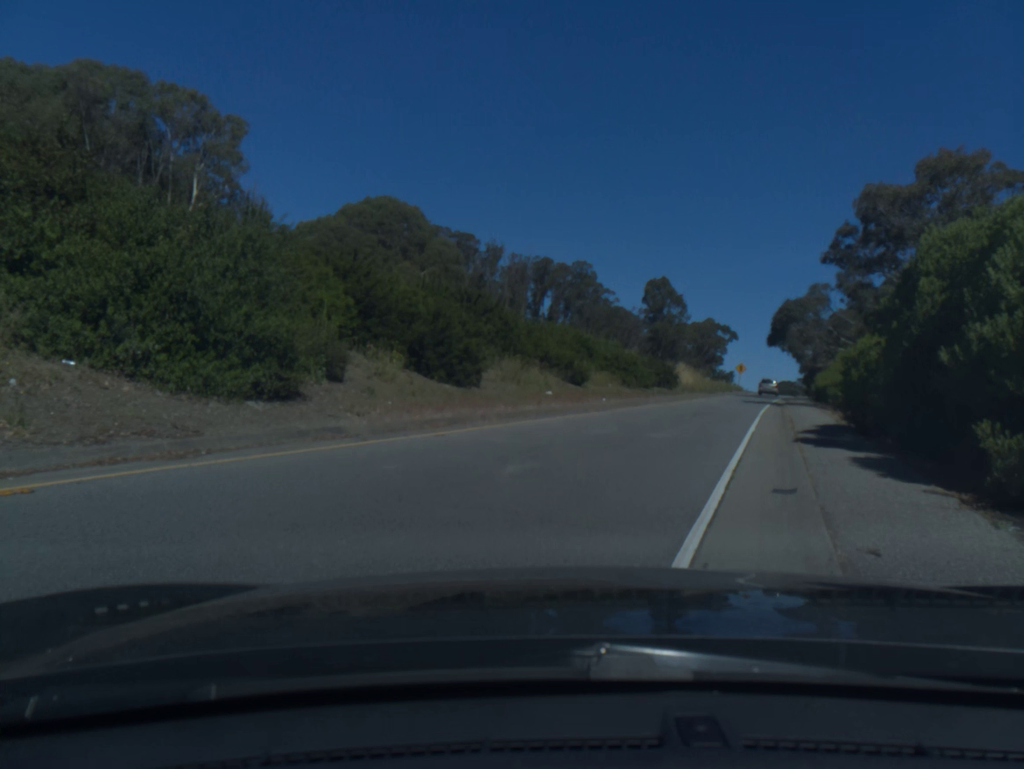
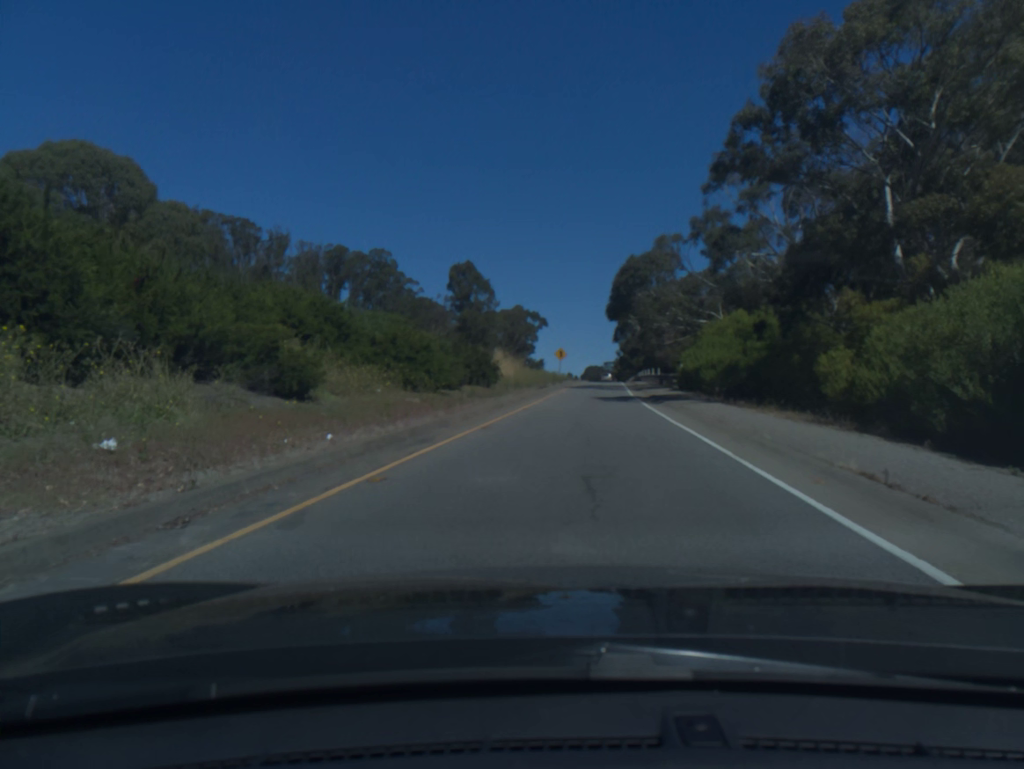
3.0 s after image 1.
(+2.4, +17.8) m; +14°
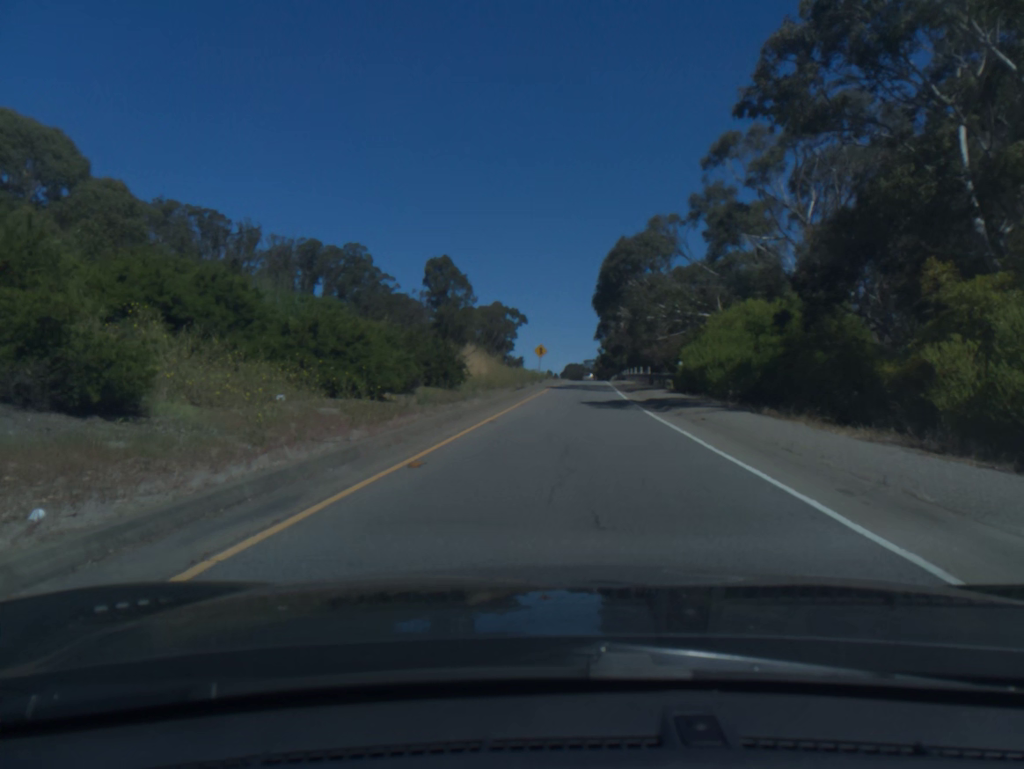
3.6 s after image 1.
(+0.1, +6.0) m; +2°
